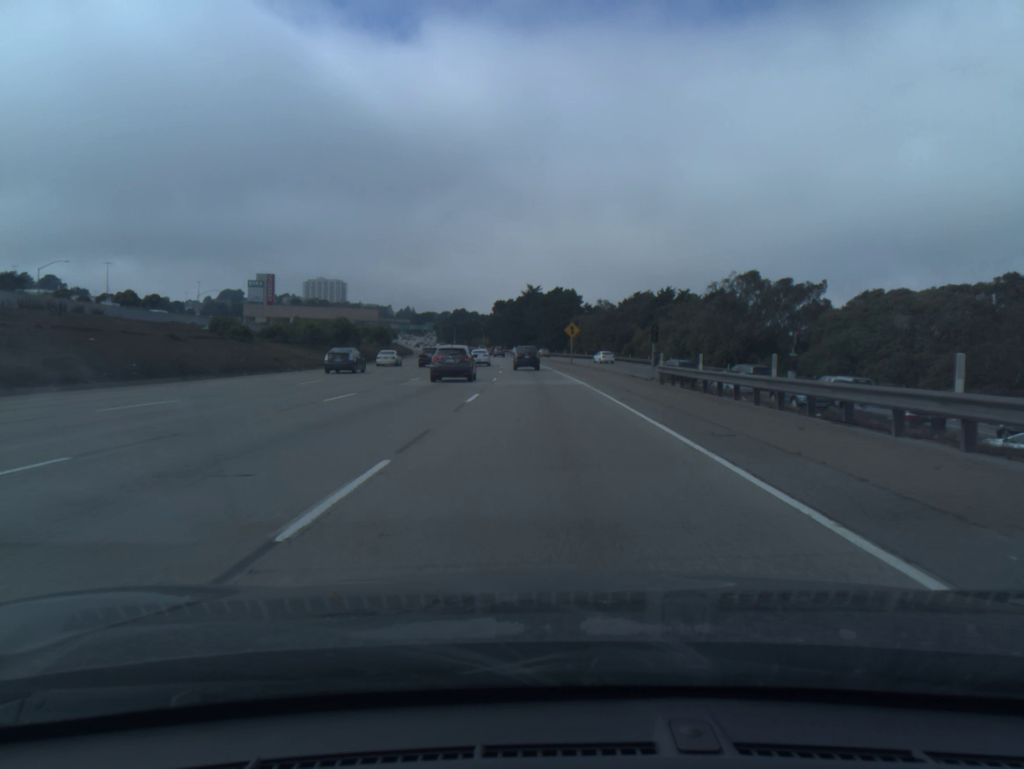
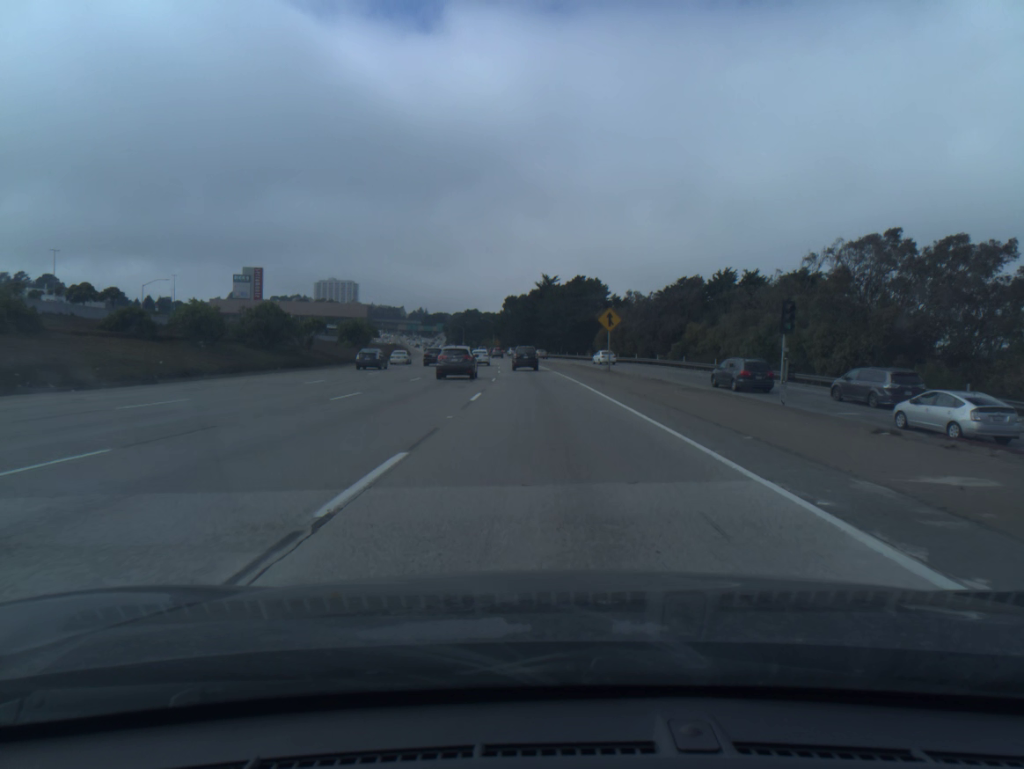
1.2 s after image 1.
(-0.3, +28.5) m; -1°
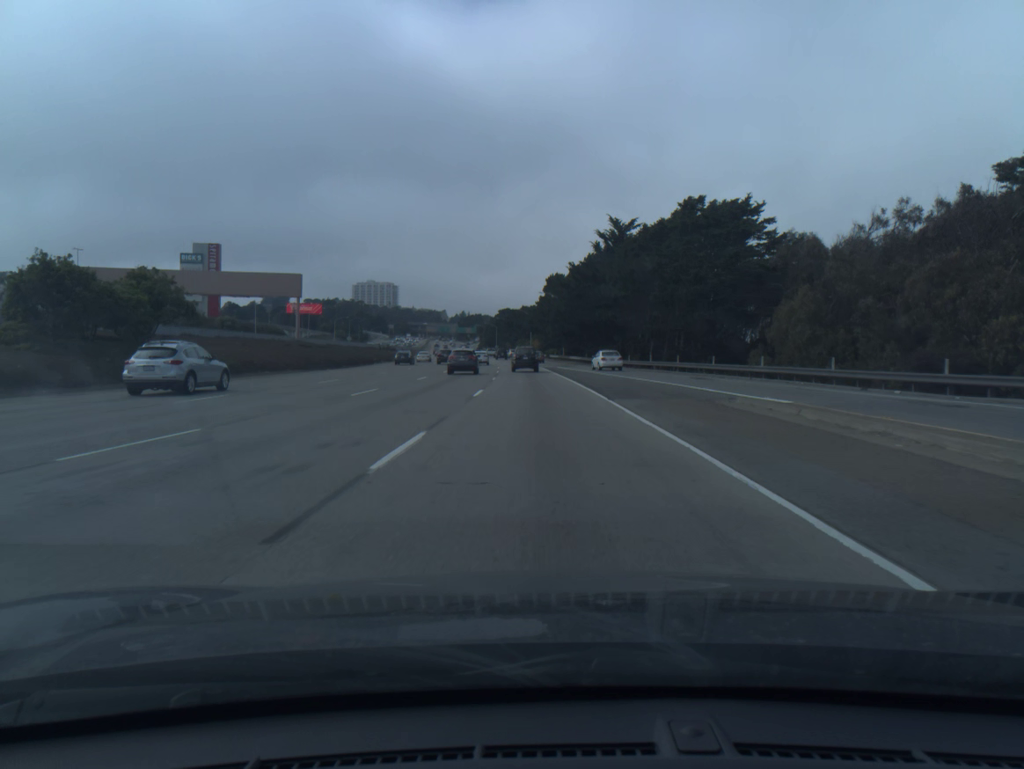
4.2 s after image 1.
(-1.9, +70.6) m; -4°
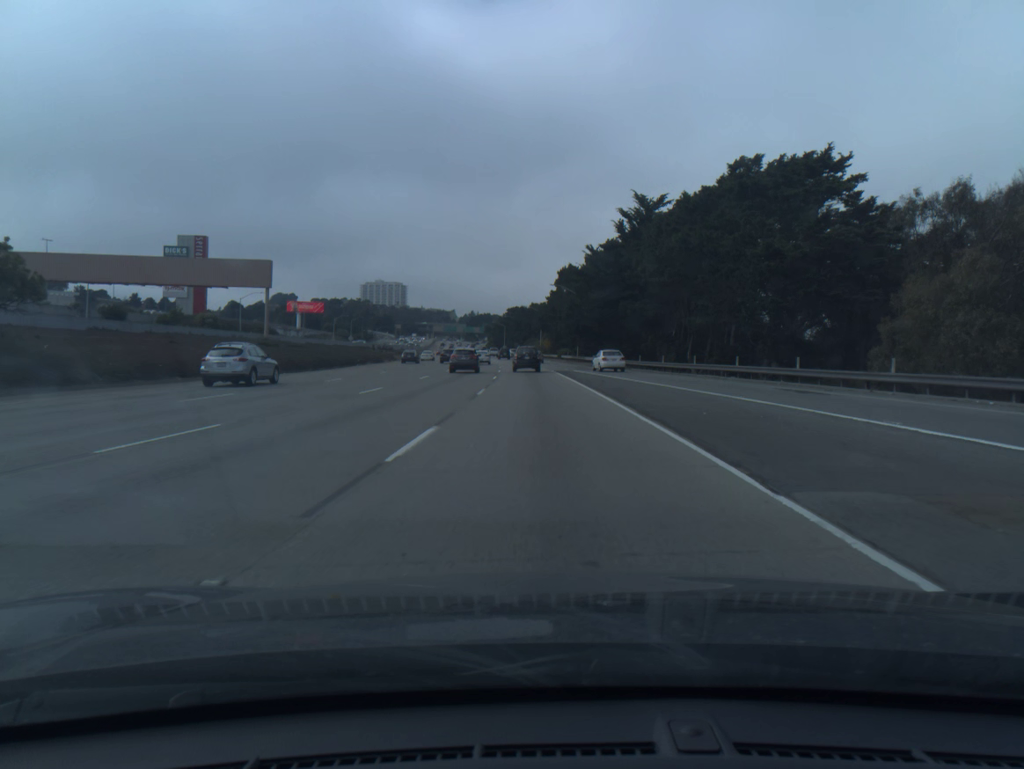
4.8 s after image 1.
(-0.1, +14.0) m; -1°
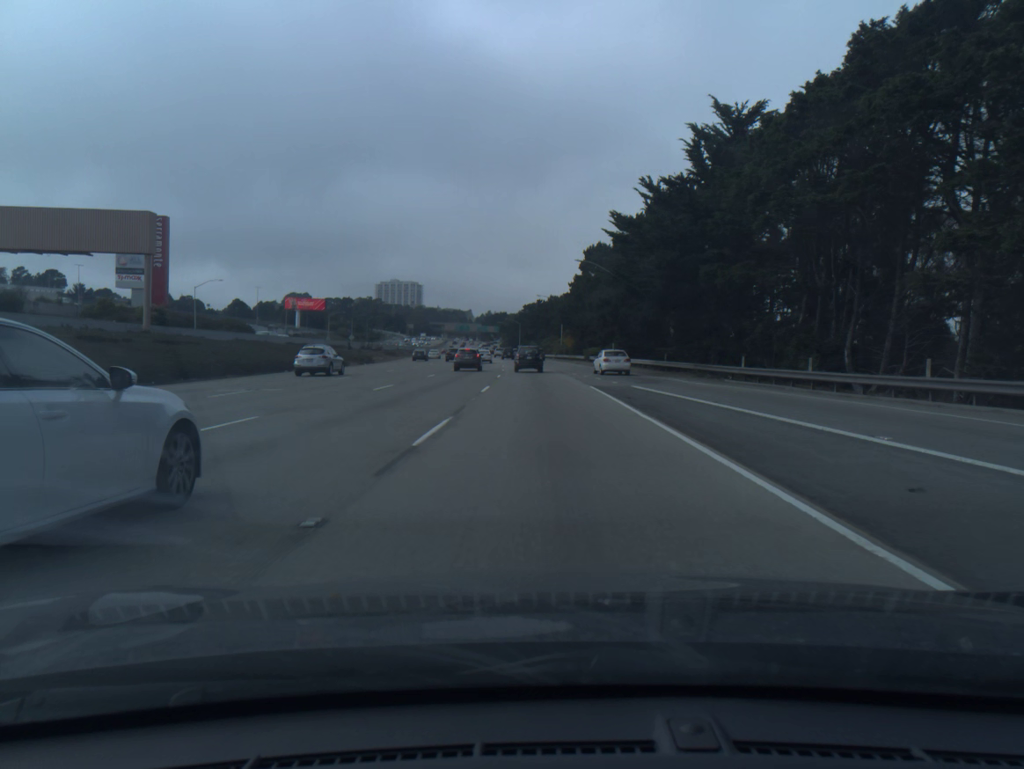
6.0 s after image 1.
(-0.3, +27.8) m; -1°
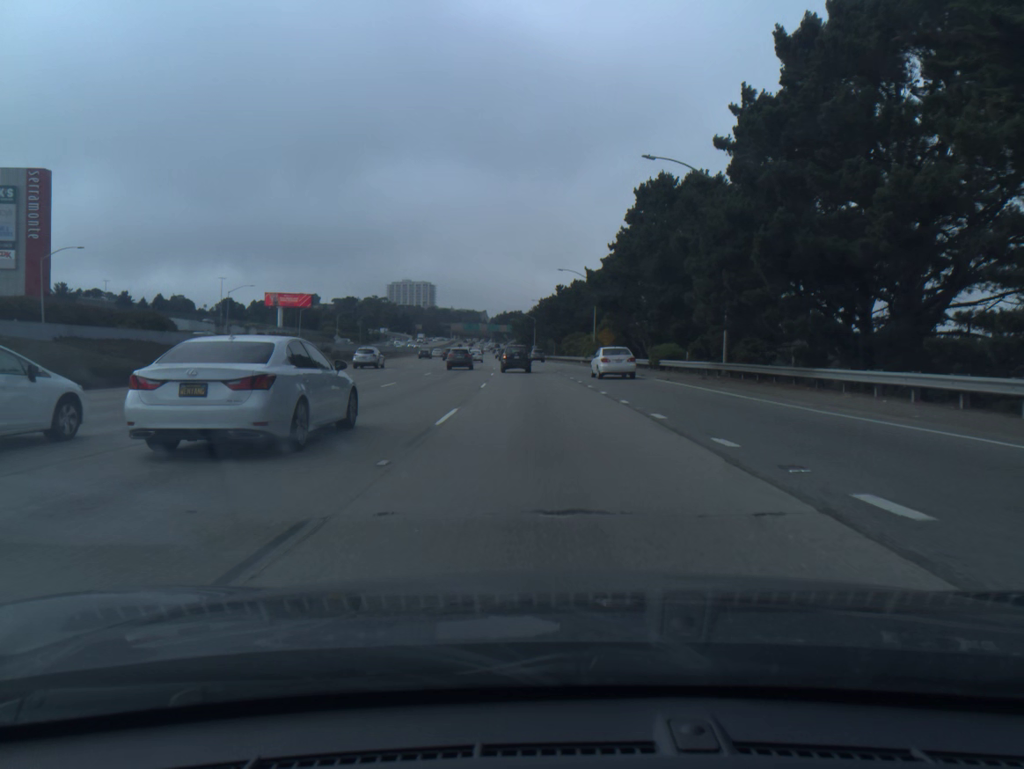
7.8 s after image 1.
(-0.5, +41.0) m; -1°
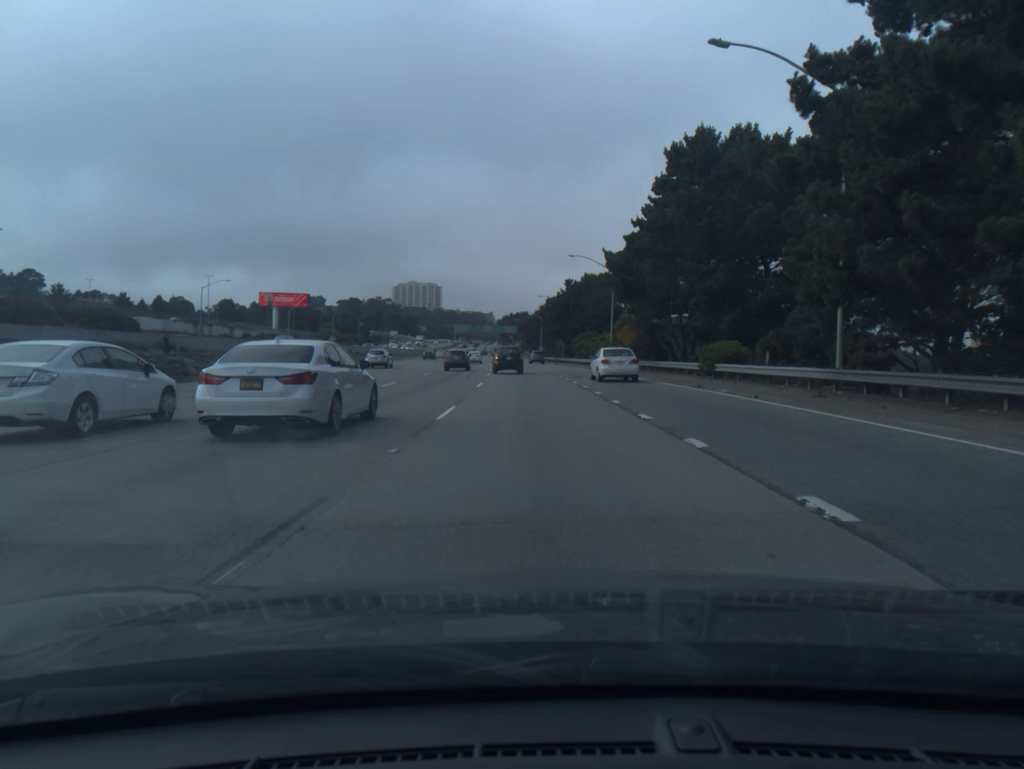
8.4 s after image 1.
(0.0, +13.5) m; 0°
